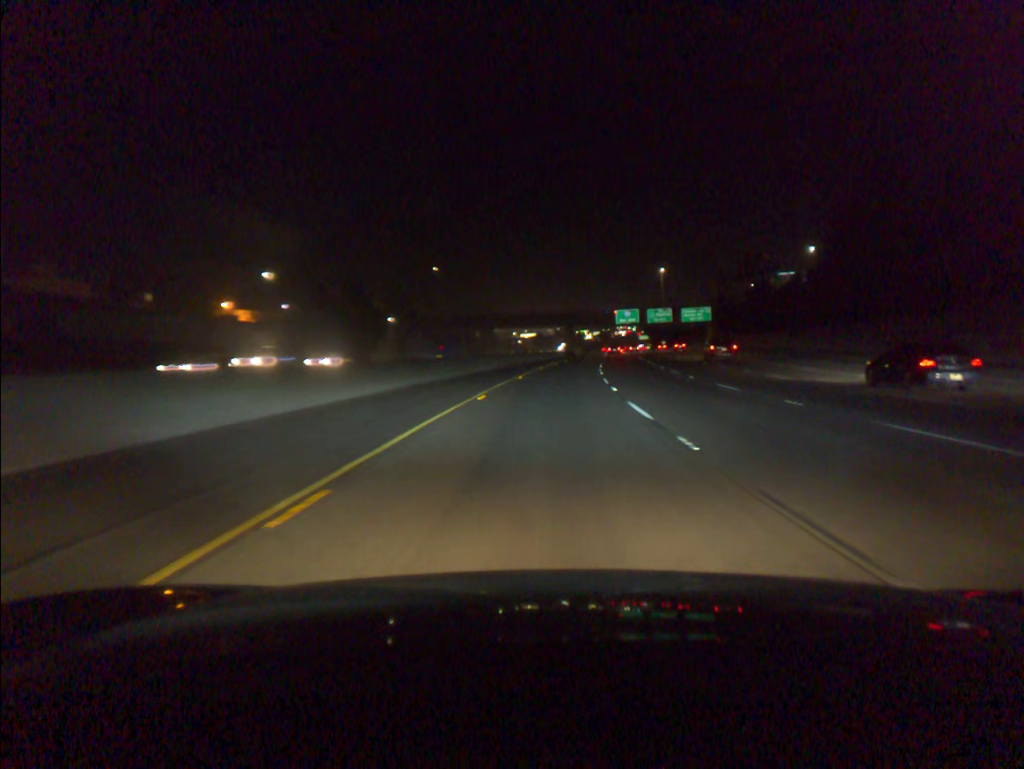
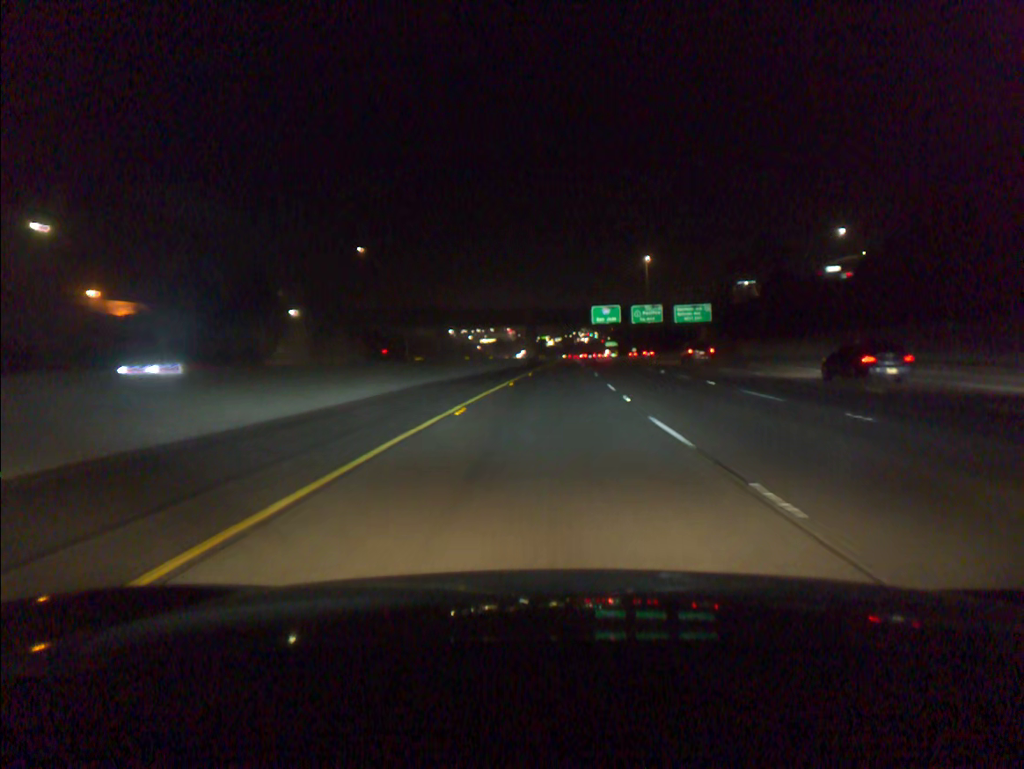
(+0.8, +33.7) m; +3°
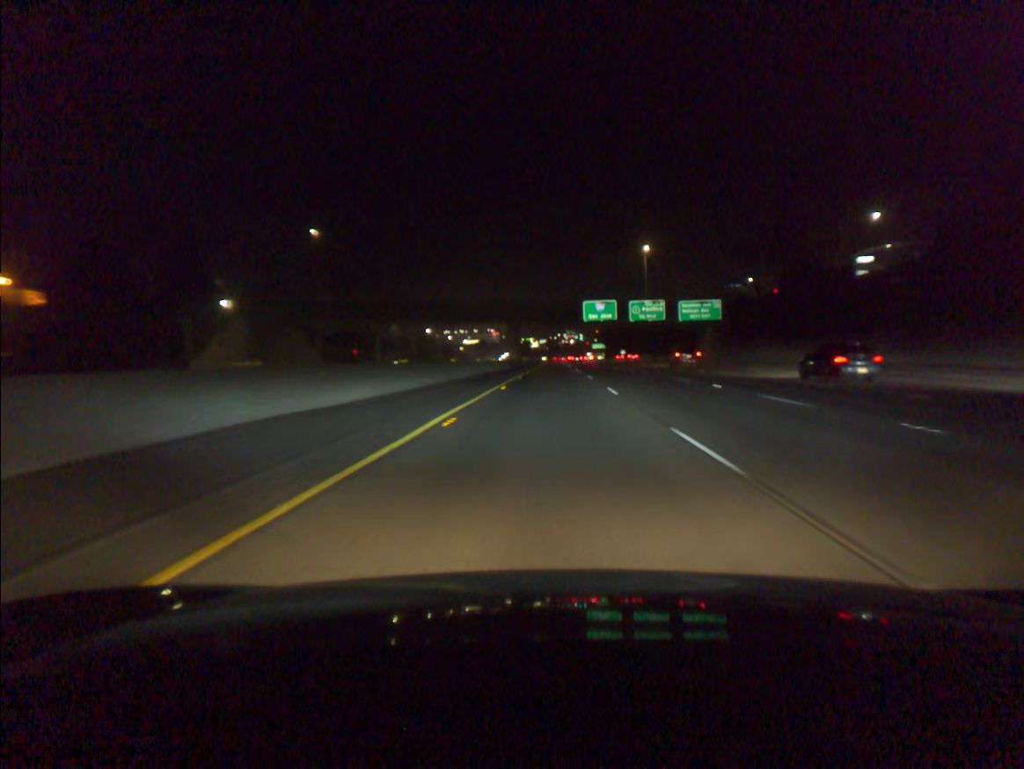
(+0.2, +16.9) m; +1°
